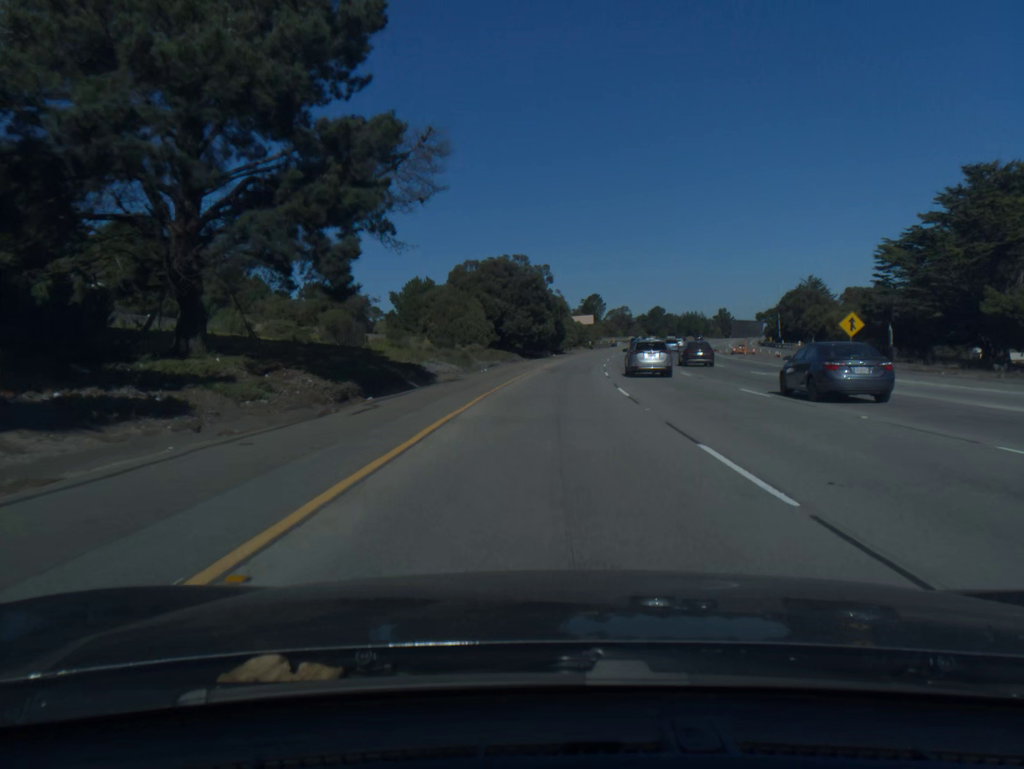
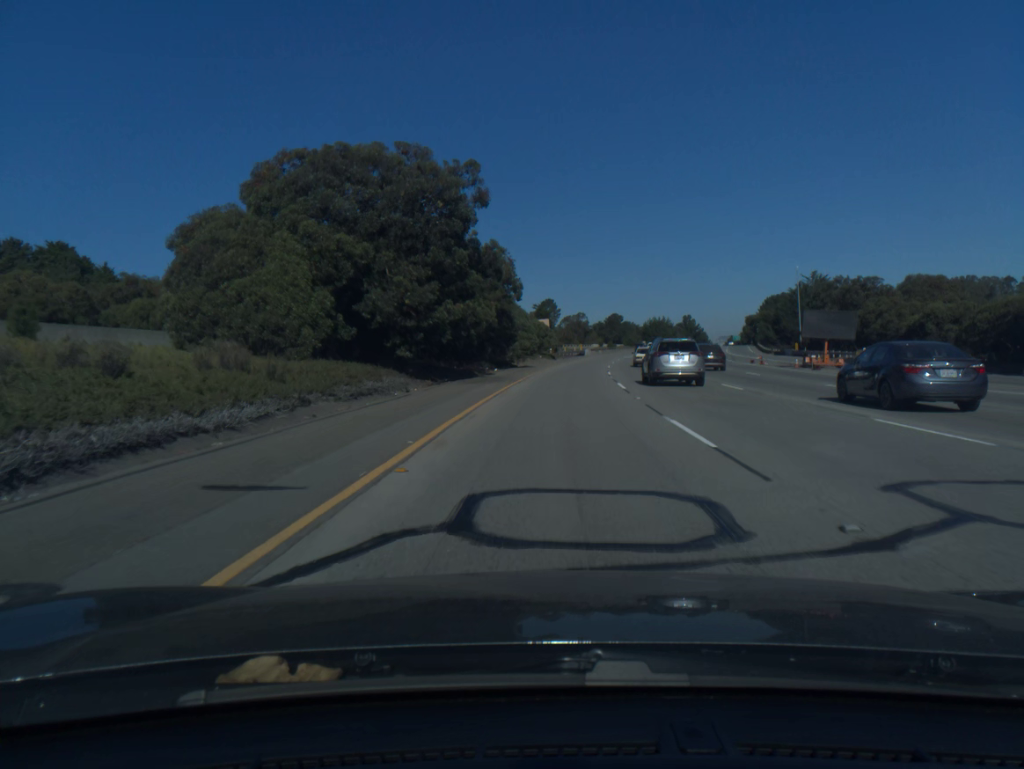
(+1.3, +40.1) m; +4°
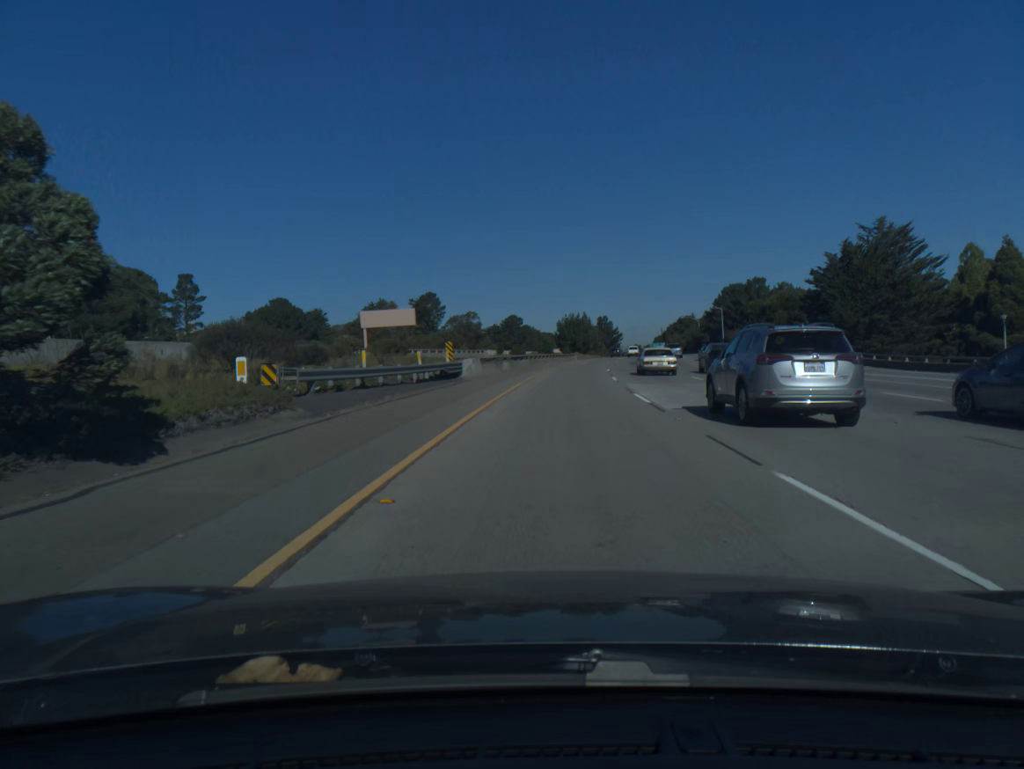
(+5.4, +79.1) m; +8°
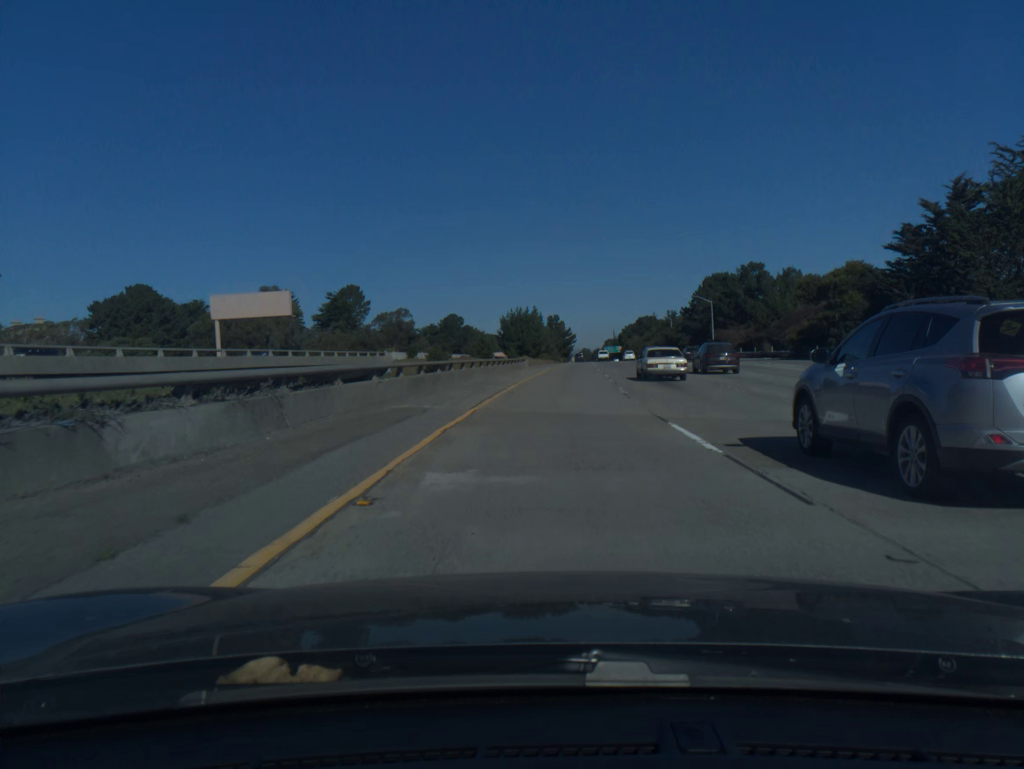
(+1.3, +38.6) m; +4°
